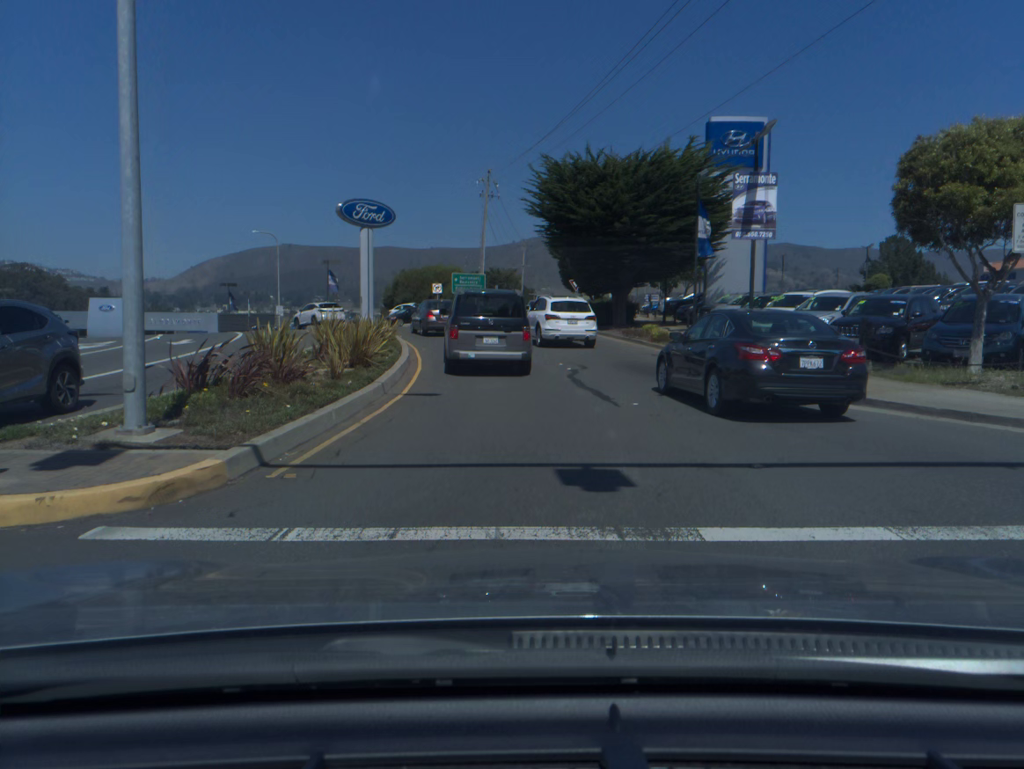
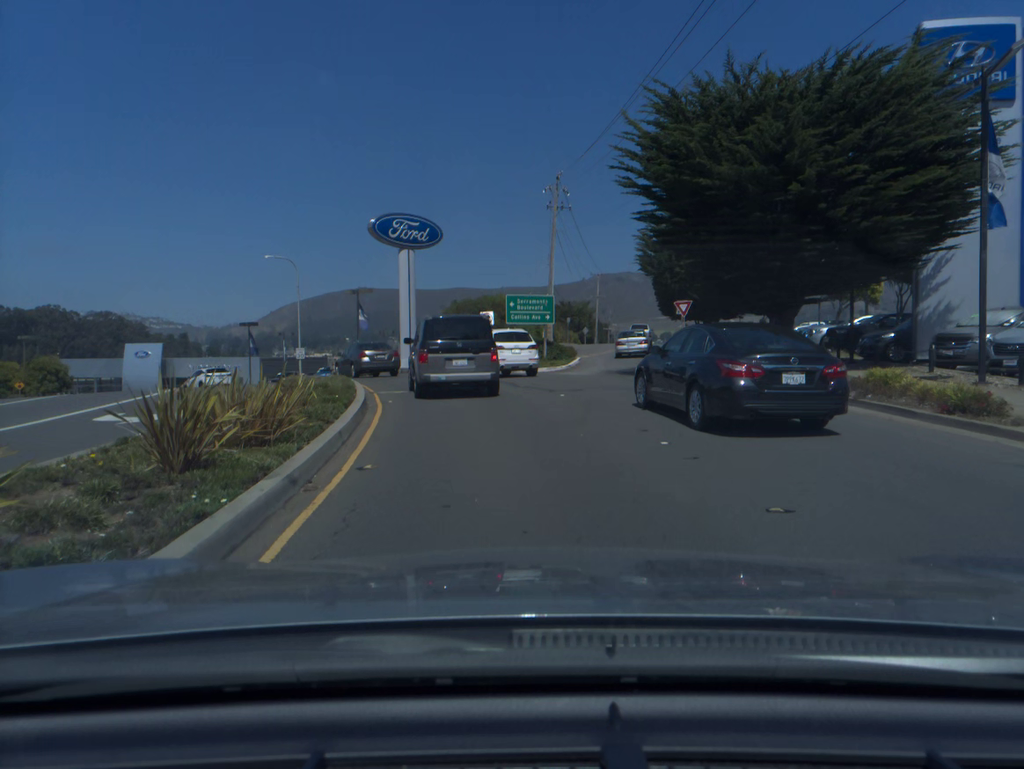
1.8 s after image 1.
(-0.5, +15.9) m; -5°
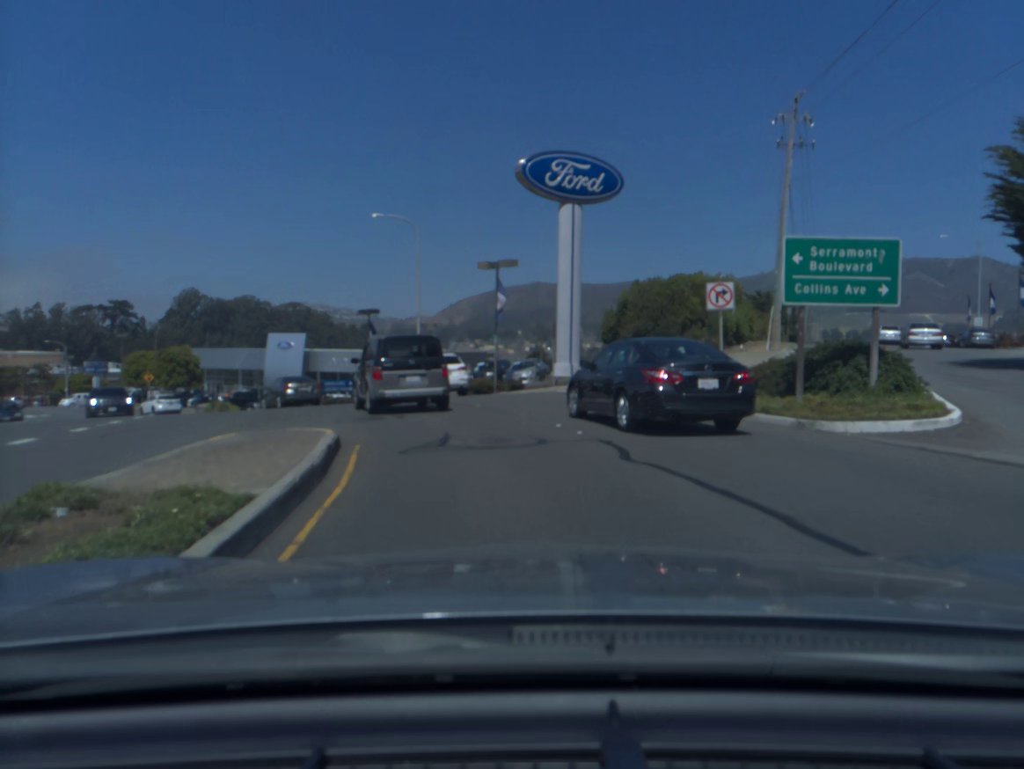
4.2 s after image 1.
(-2.0, +18.9) m; -13°
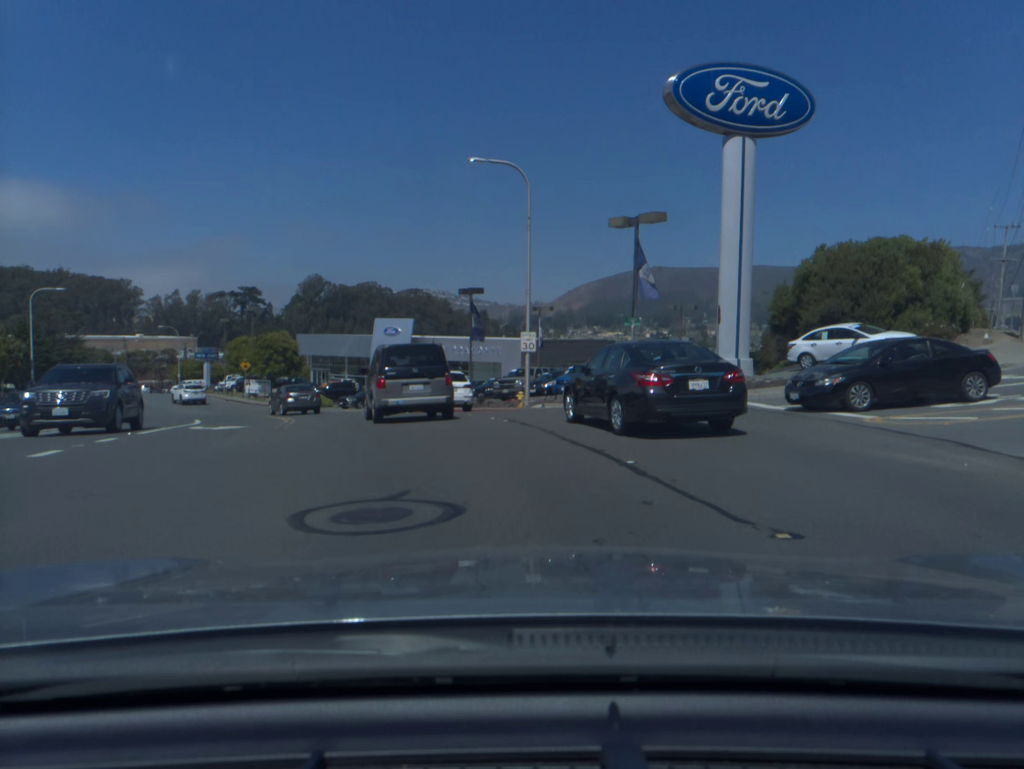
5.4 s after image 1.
(-0.7, +9.7) m; -9°
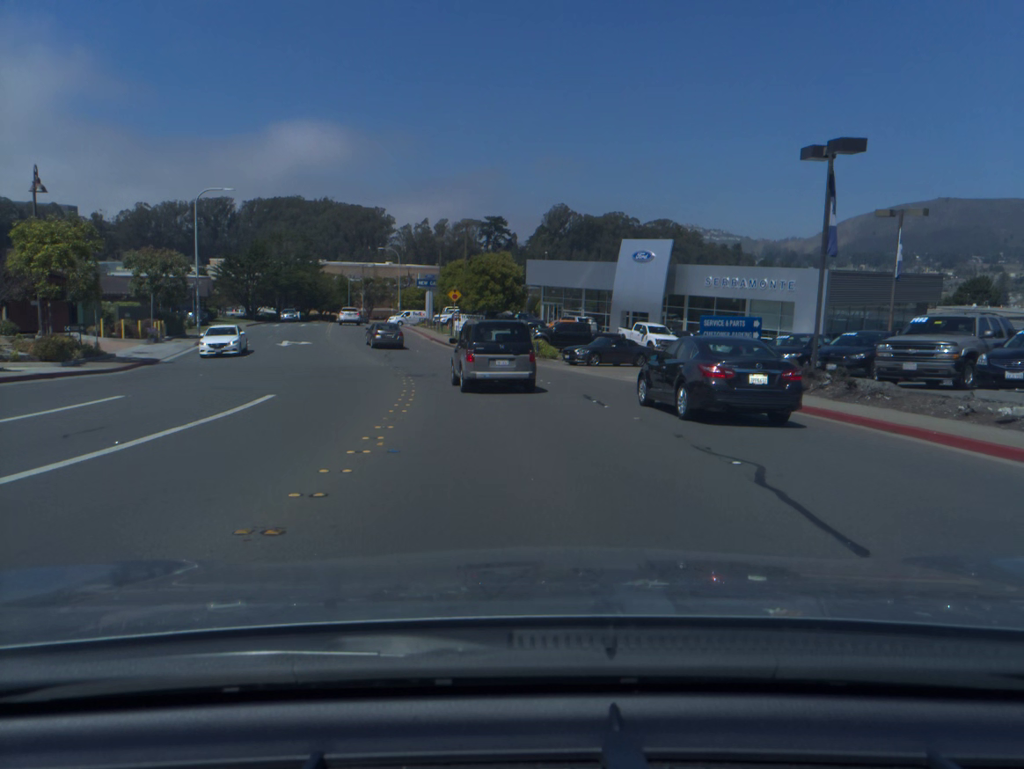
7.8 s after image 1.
(-3.4, +20.3) m; -17°
